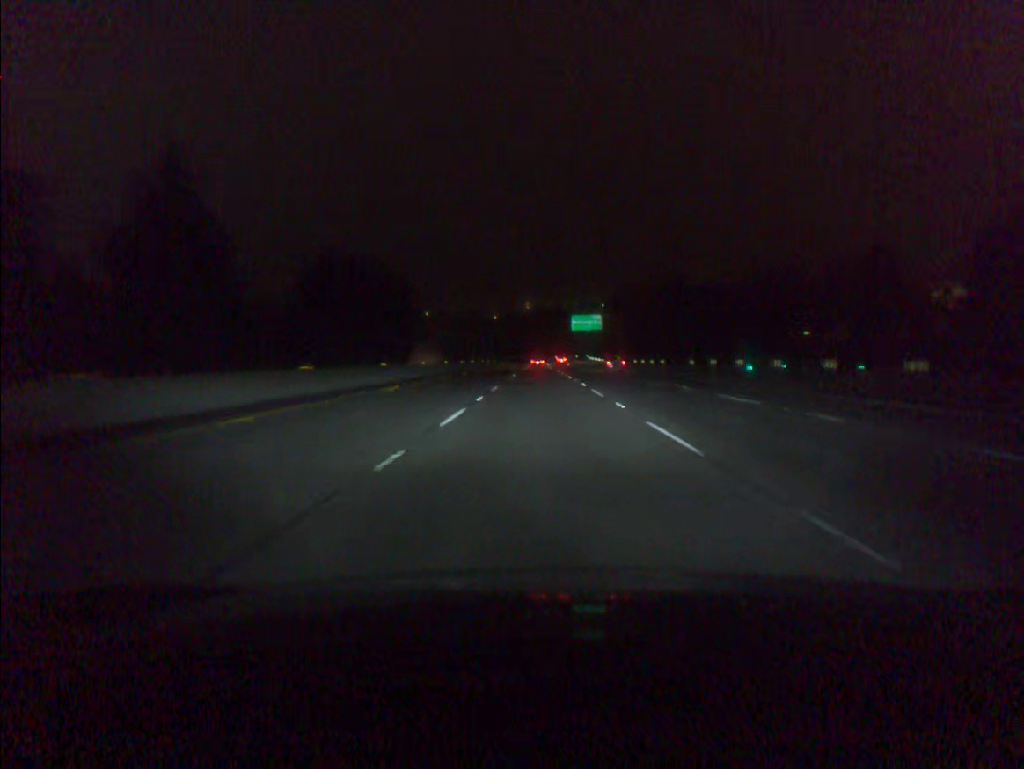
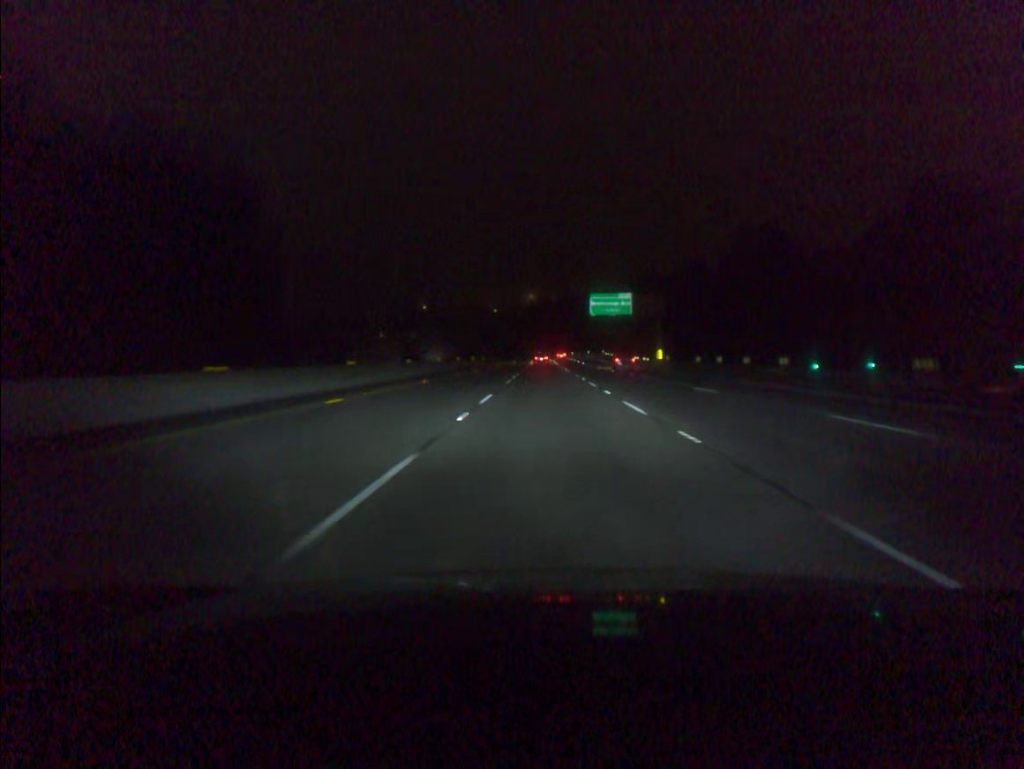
(-0.1, +37.9) m; 0°
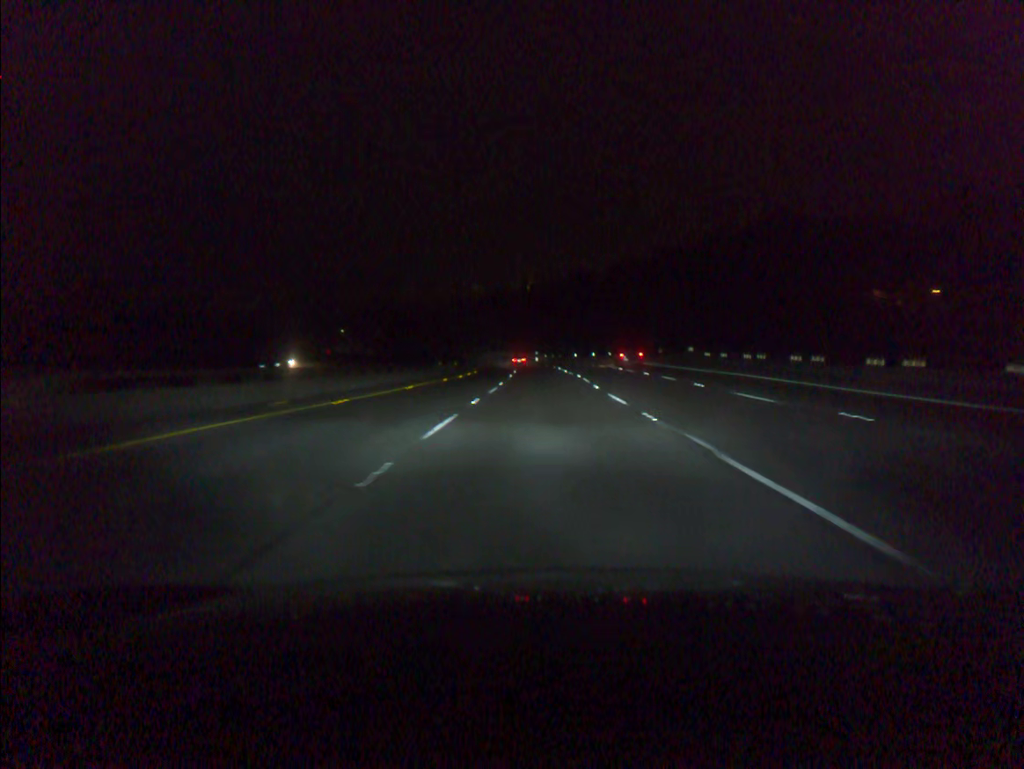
(+0.5, +94.8) m; 0°
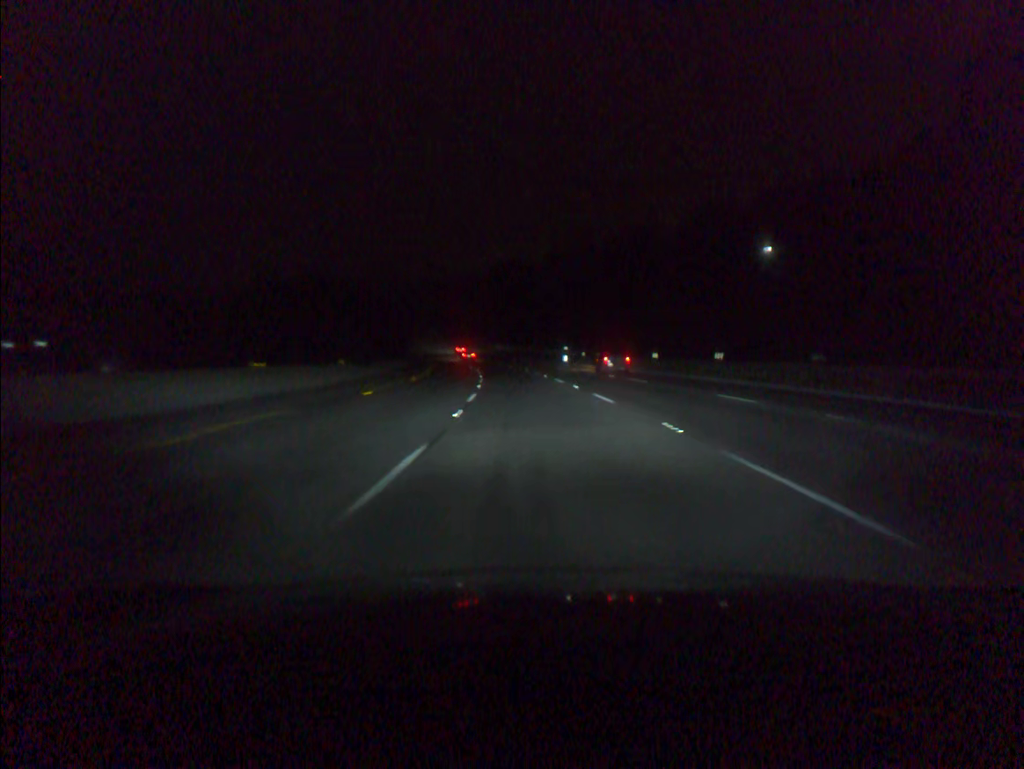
(-0.8, +75.5) m; -2°
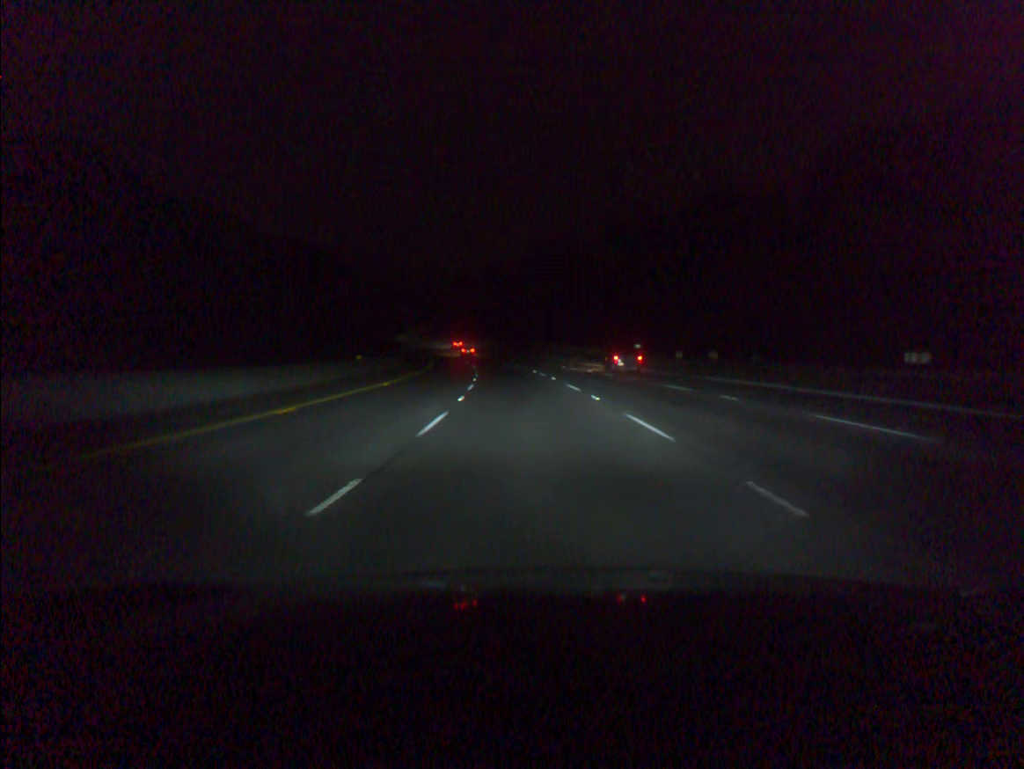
(-1.0, +37.6) m; -3°
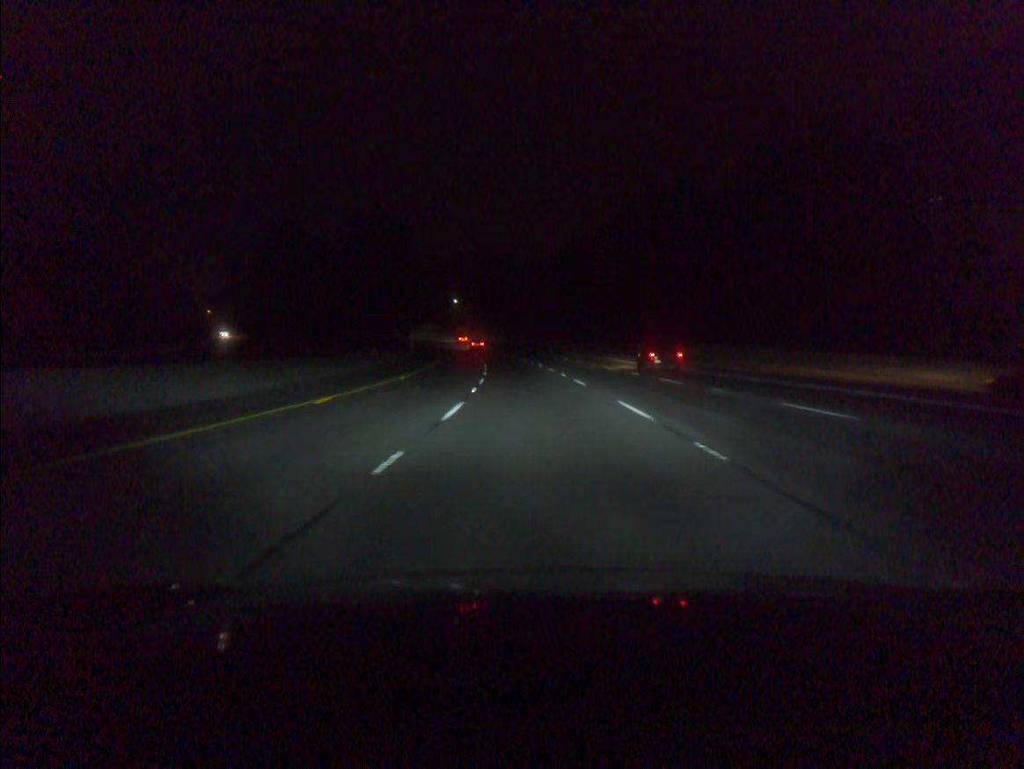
(-2.8, +56.4) m; -6°
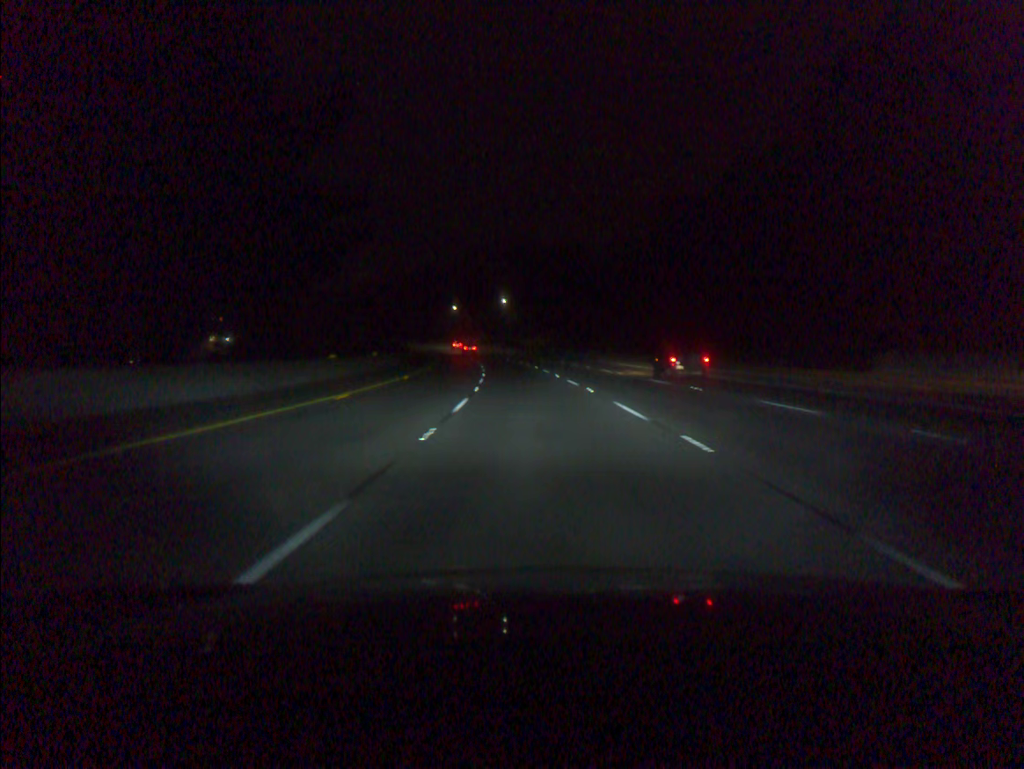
(-2.4, +56.2) m; -5°
